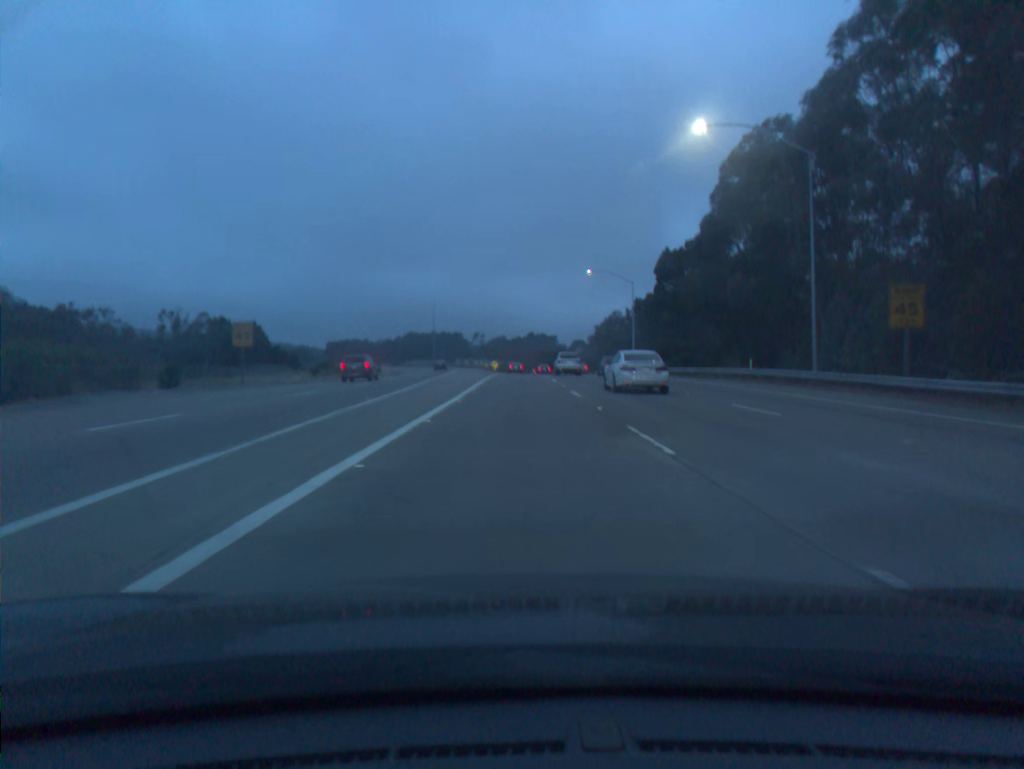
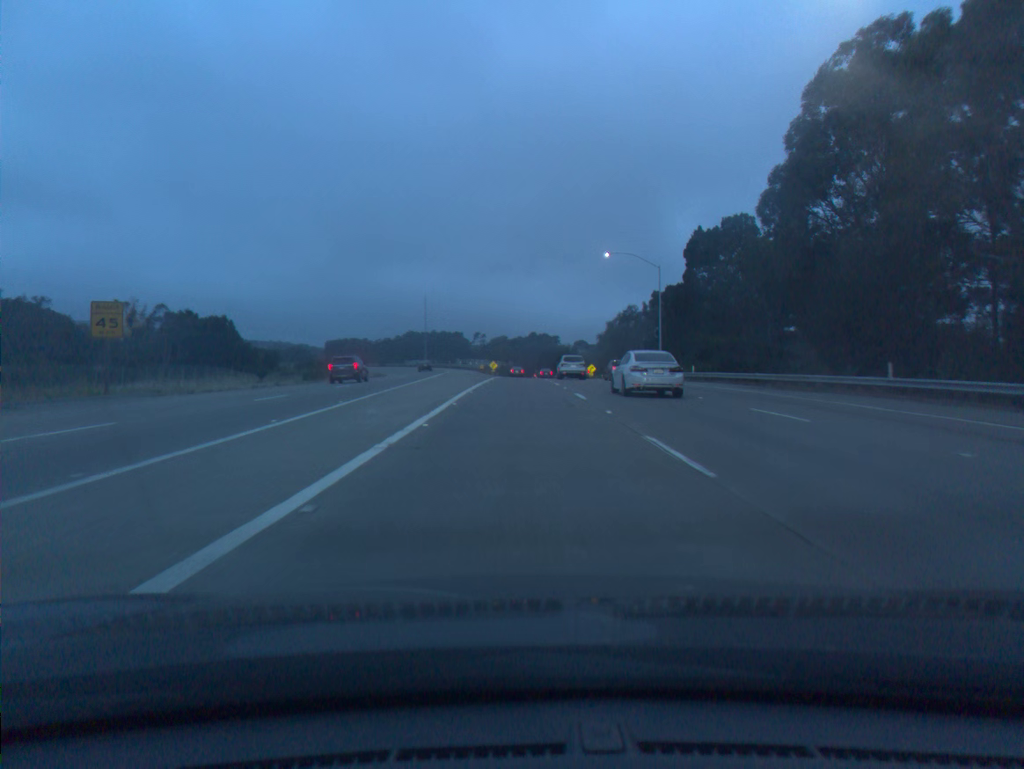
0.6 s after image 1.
(0.0, +16.1) m; 0°
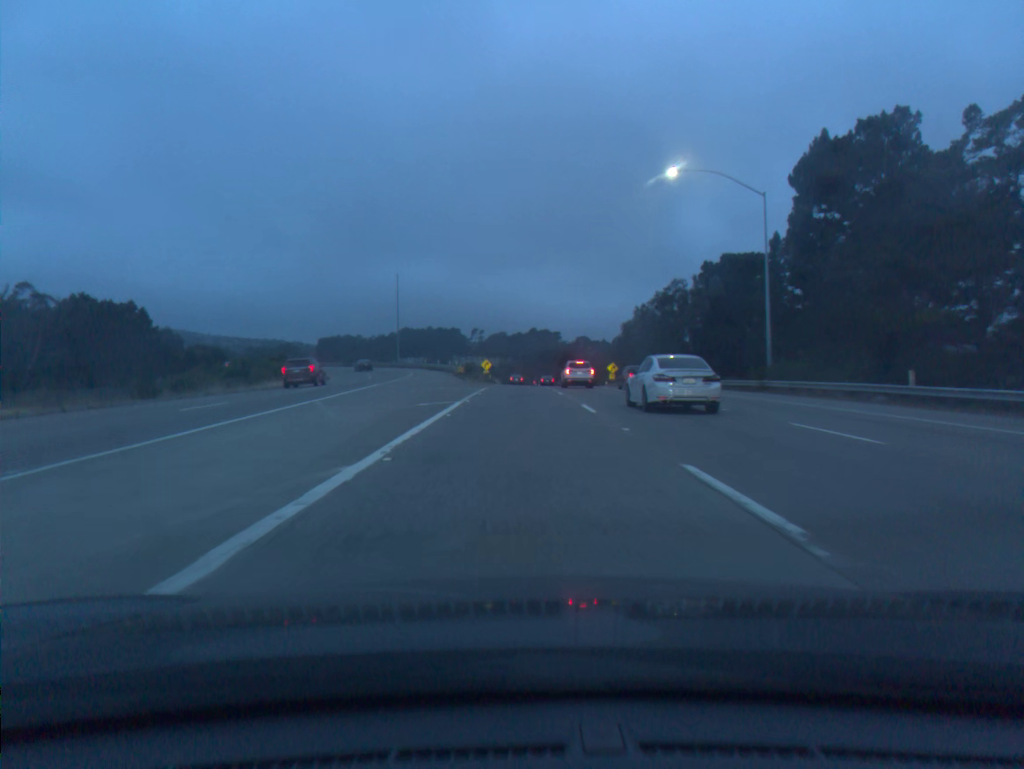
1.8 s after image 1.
(0.0, +31.7) m; 0°
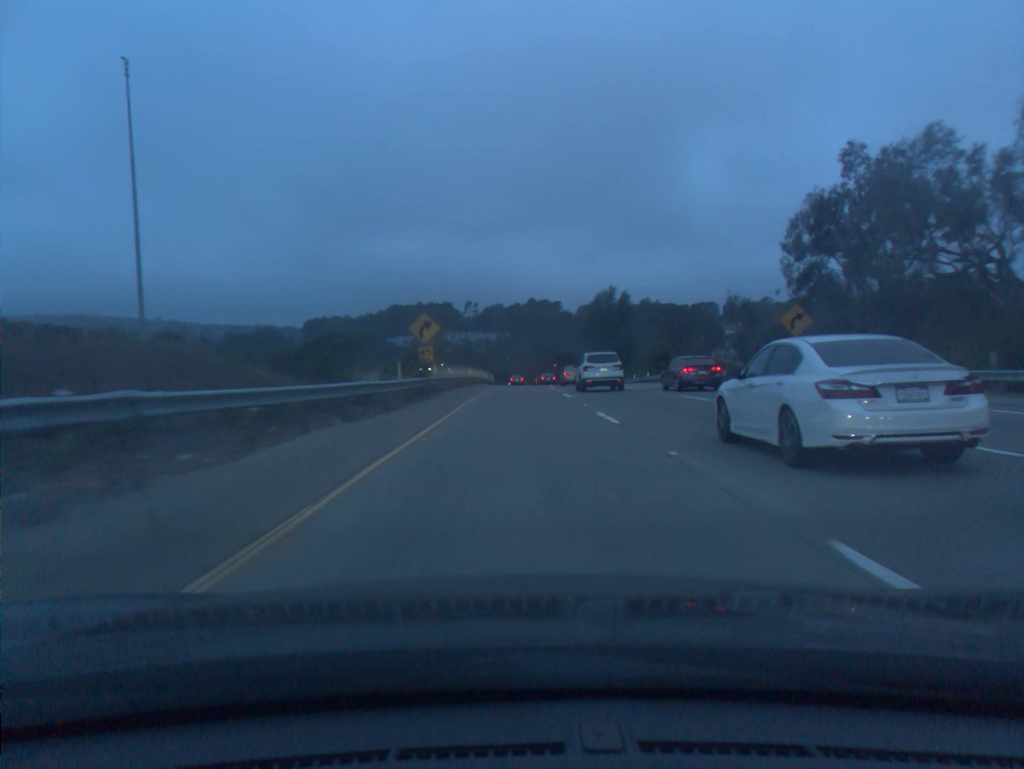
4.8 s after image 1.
(-0.1, +76.5) m; 0°
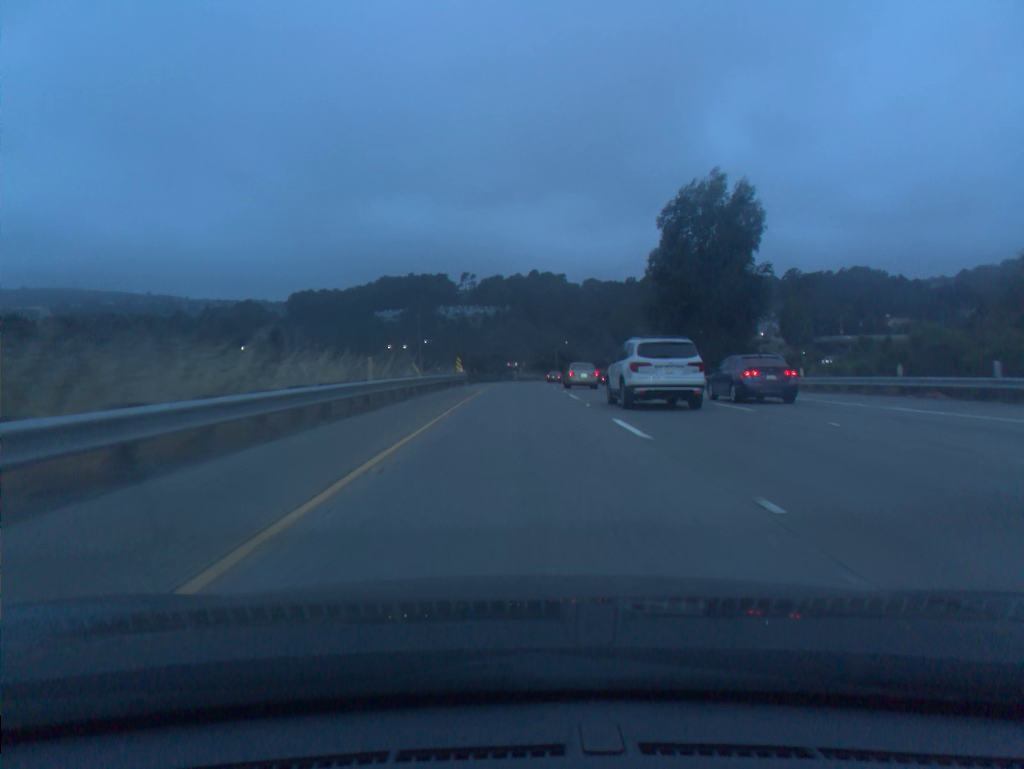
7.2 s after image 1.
(-0.1, +61.5) m; 0°
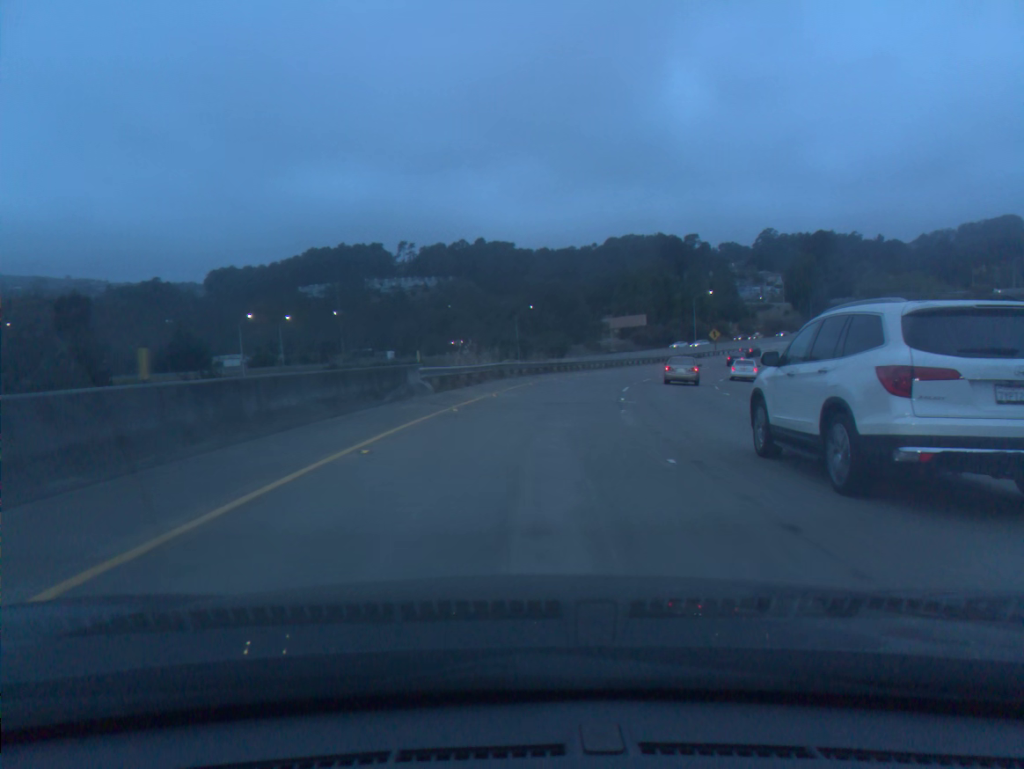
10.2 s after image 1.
(+0.8, +71.0) m; +4°
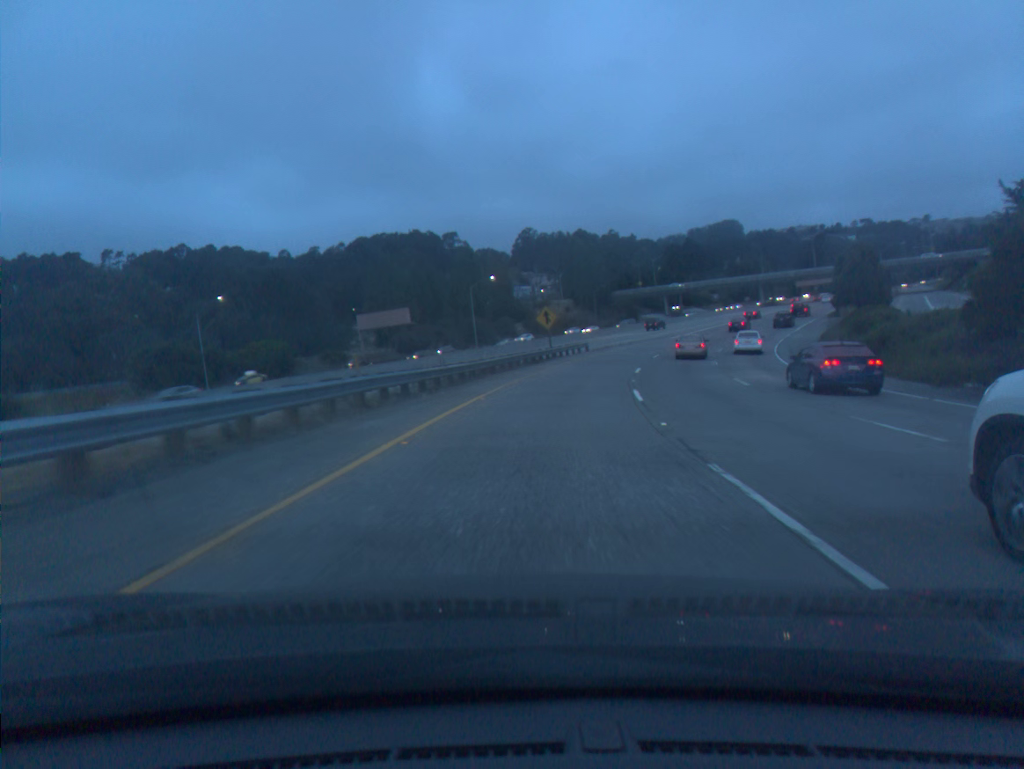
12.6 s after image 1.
(+7.8, +53.5) m; +17°
